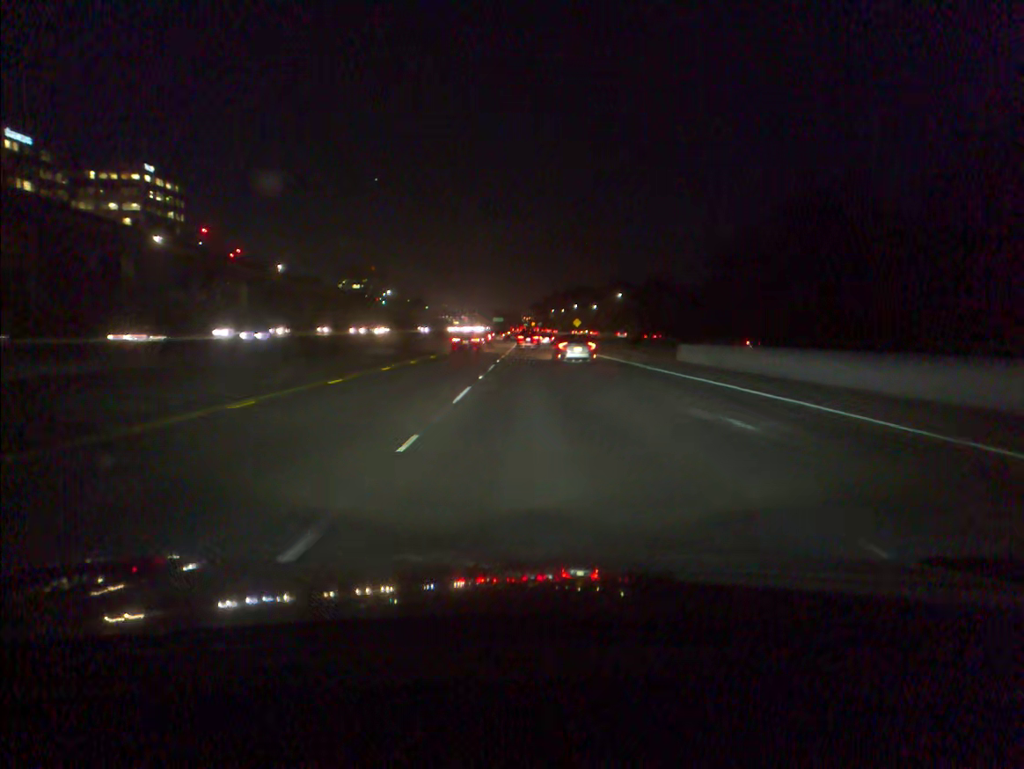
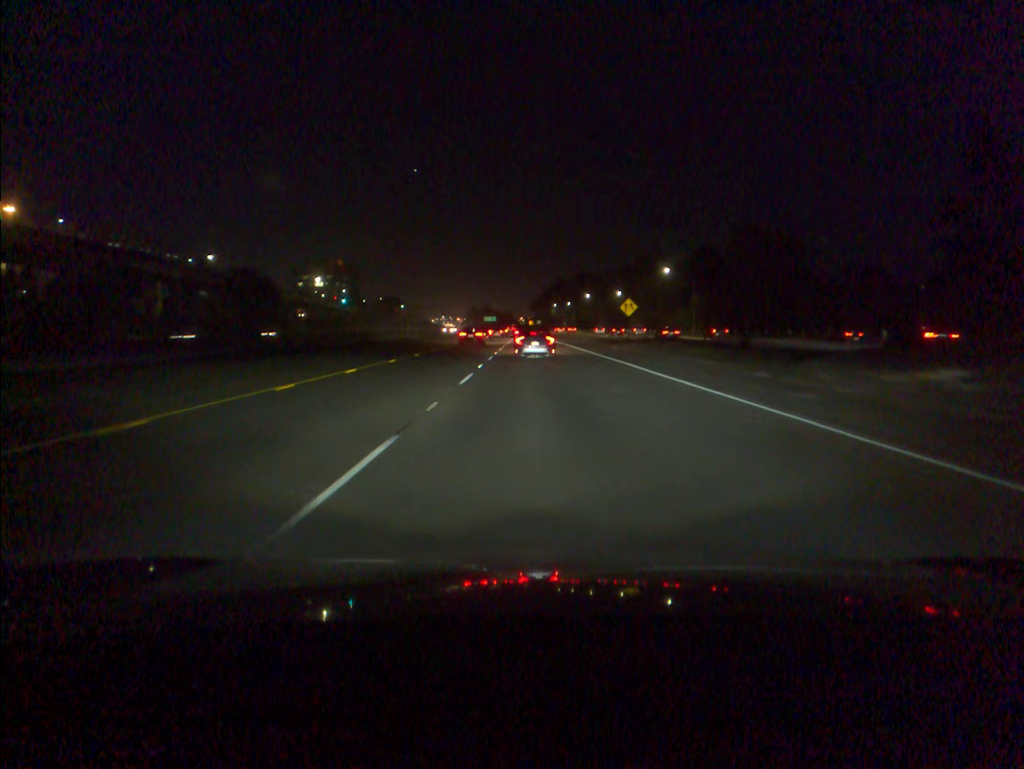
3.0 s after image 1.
(+0.1, +84.5) m; 0°
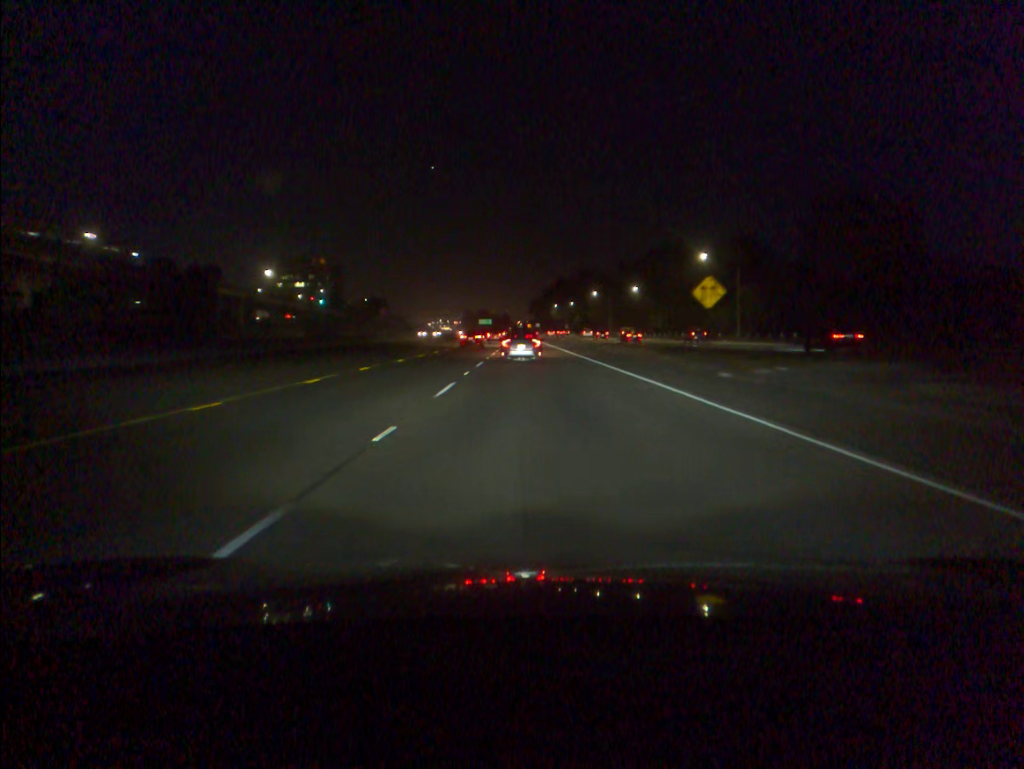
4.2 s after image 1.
(0.0, +32.6) m; 0°
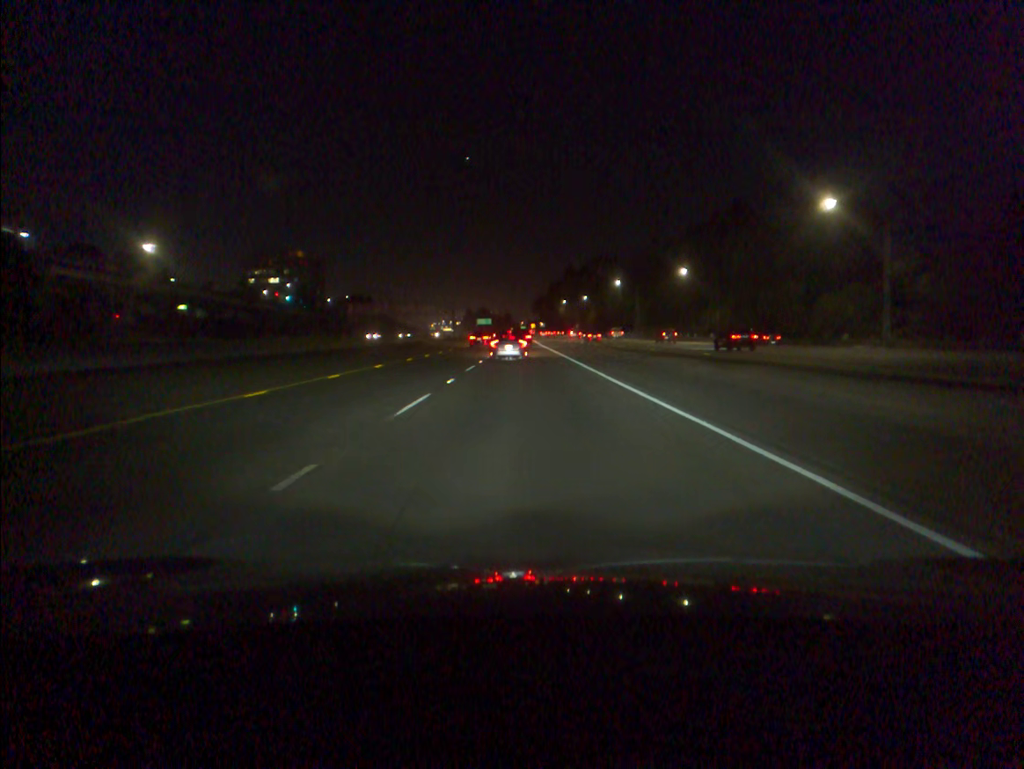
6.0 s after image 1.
(0.0, +47.4) m; 0°
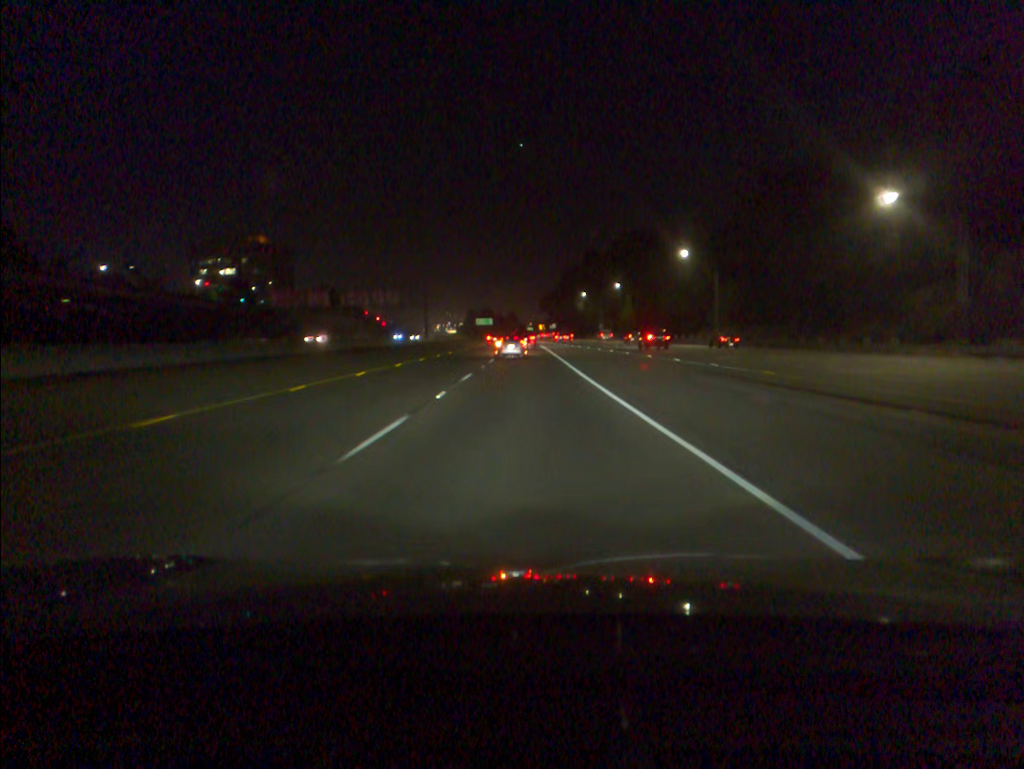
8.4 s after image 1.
(-0.4, +63.0) m; -1°
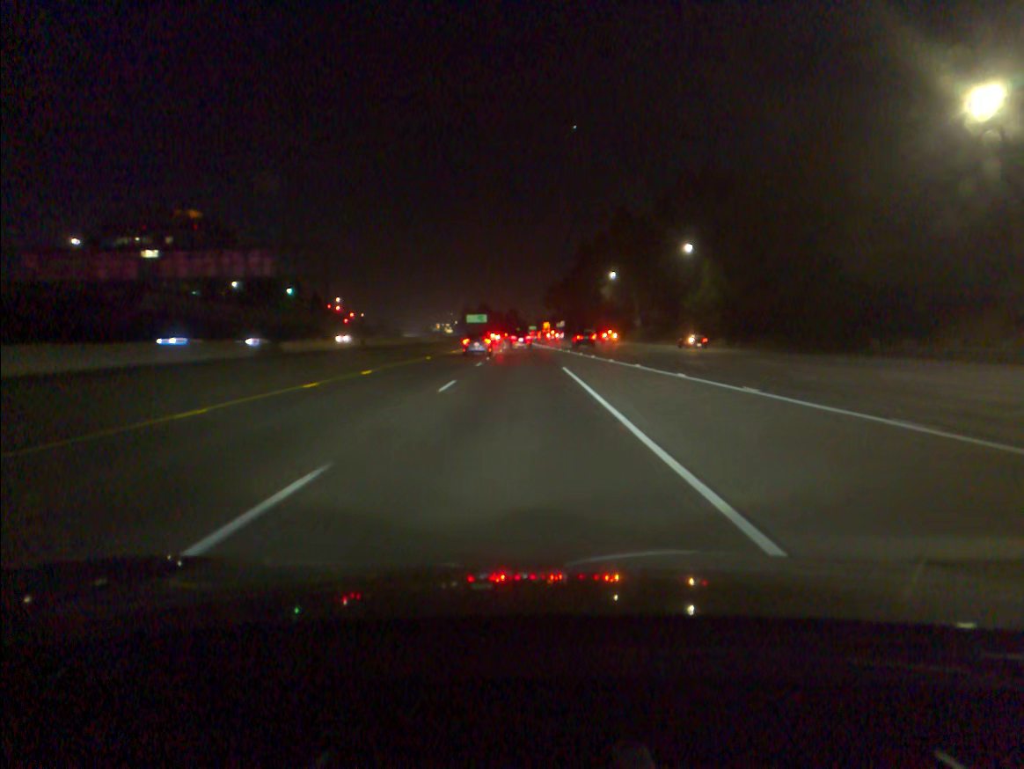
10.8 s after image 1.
(-0.1, +64.6) m; 0°
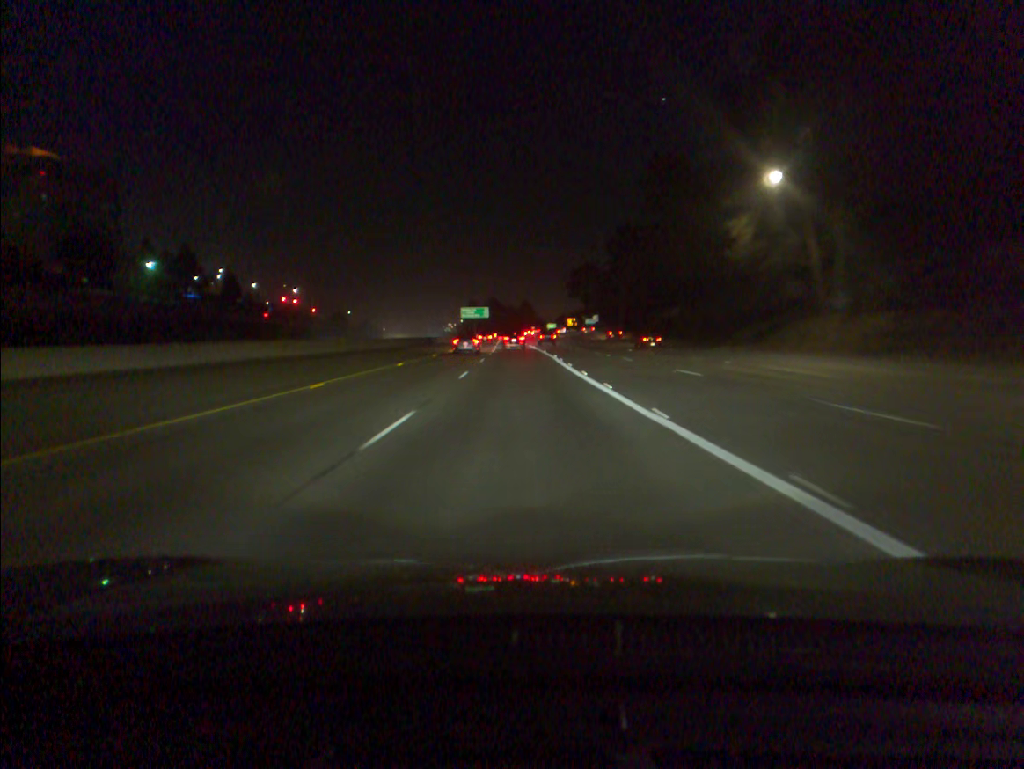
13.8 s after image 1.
(-0.6, +82.3) m; -1°
